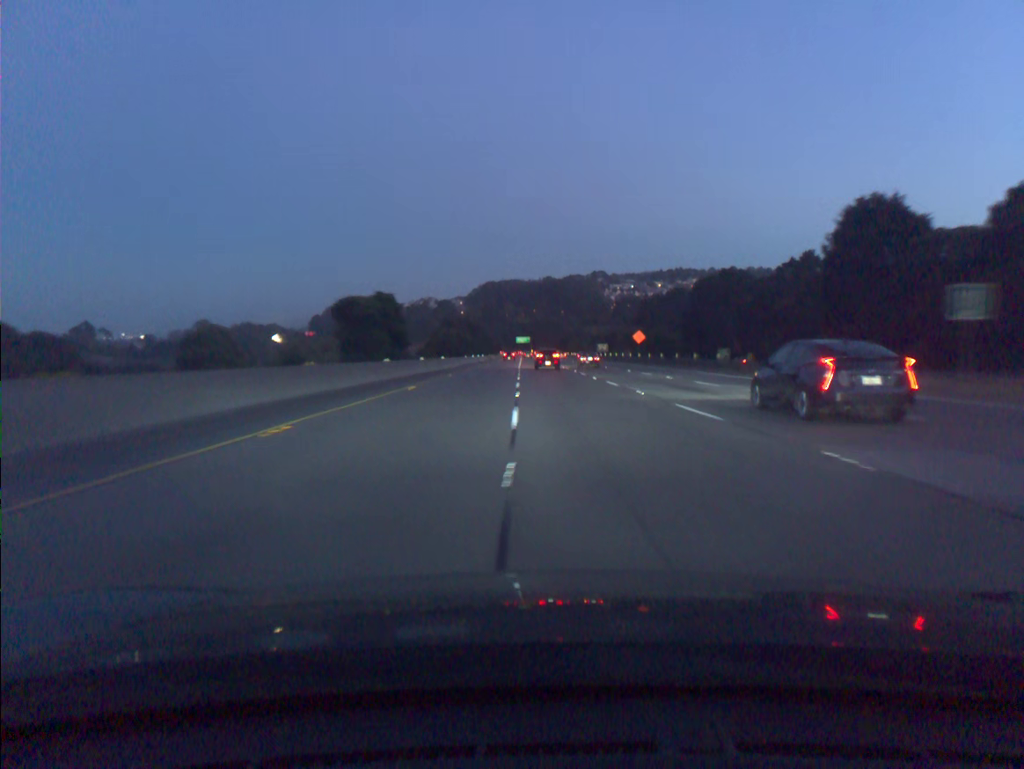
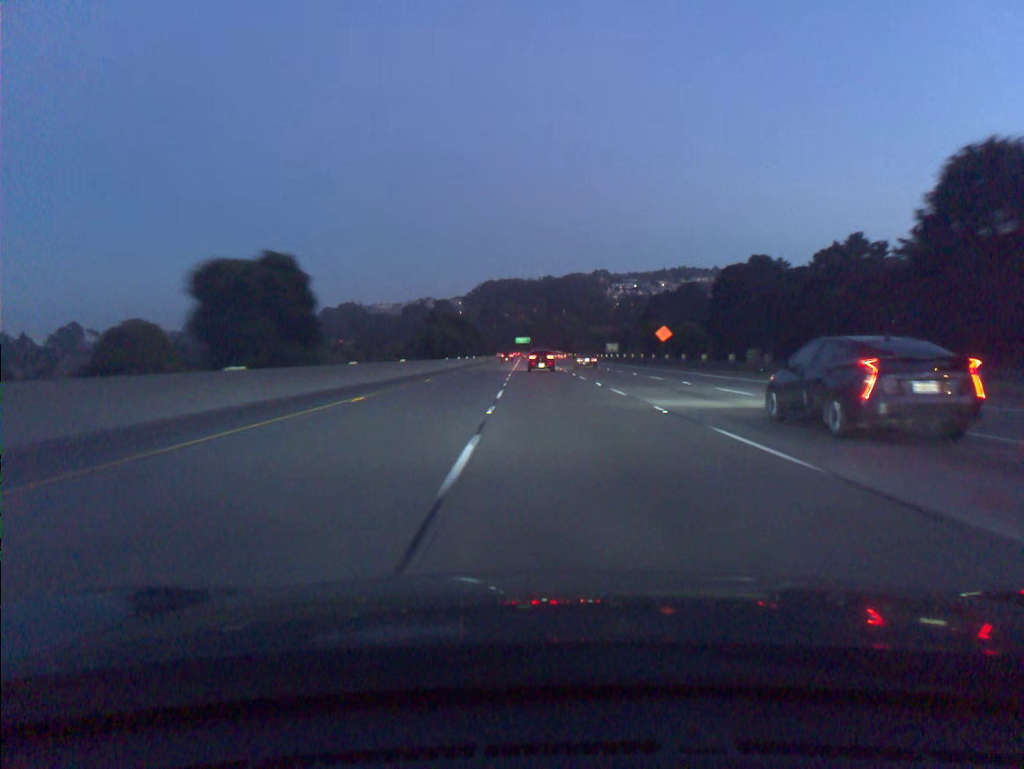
(0.0, +20.5) m; 0°
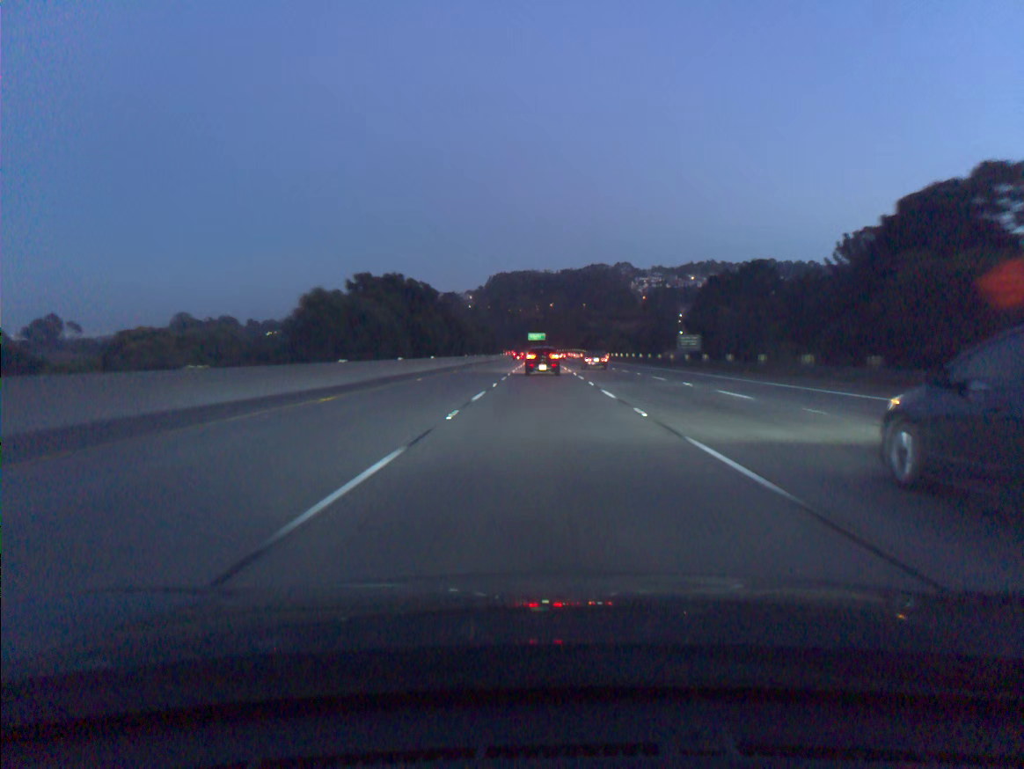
(-0.6, +59.9) m; -1°
